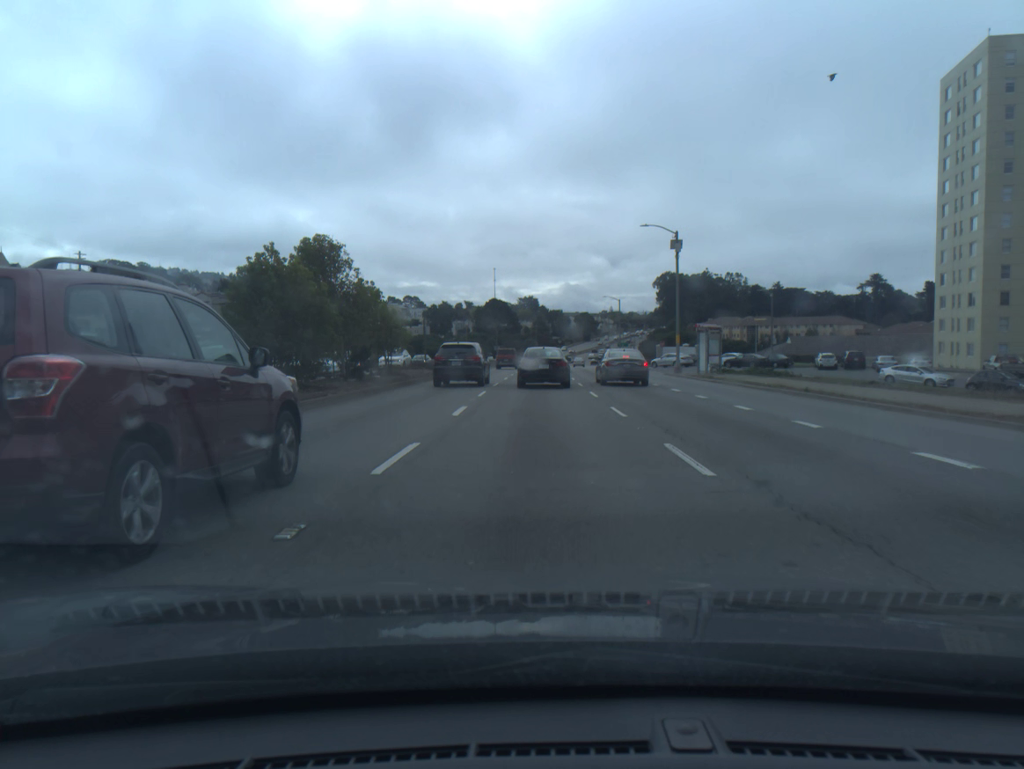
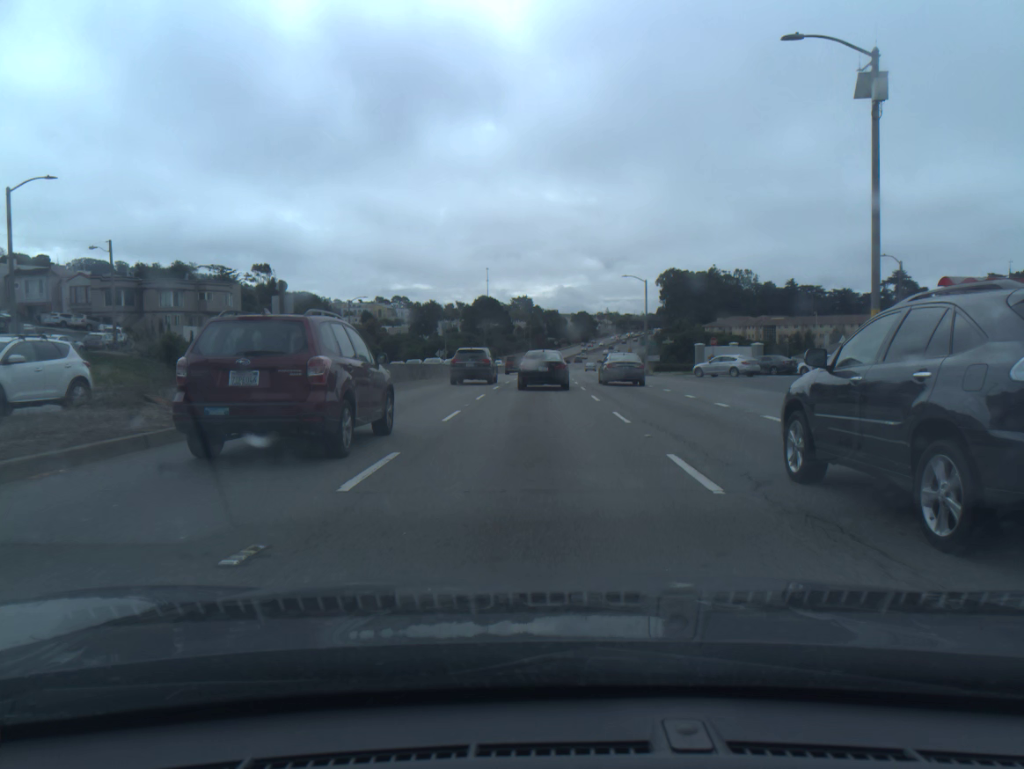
(+0.2, +30.6) m; 0°
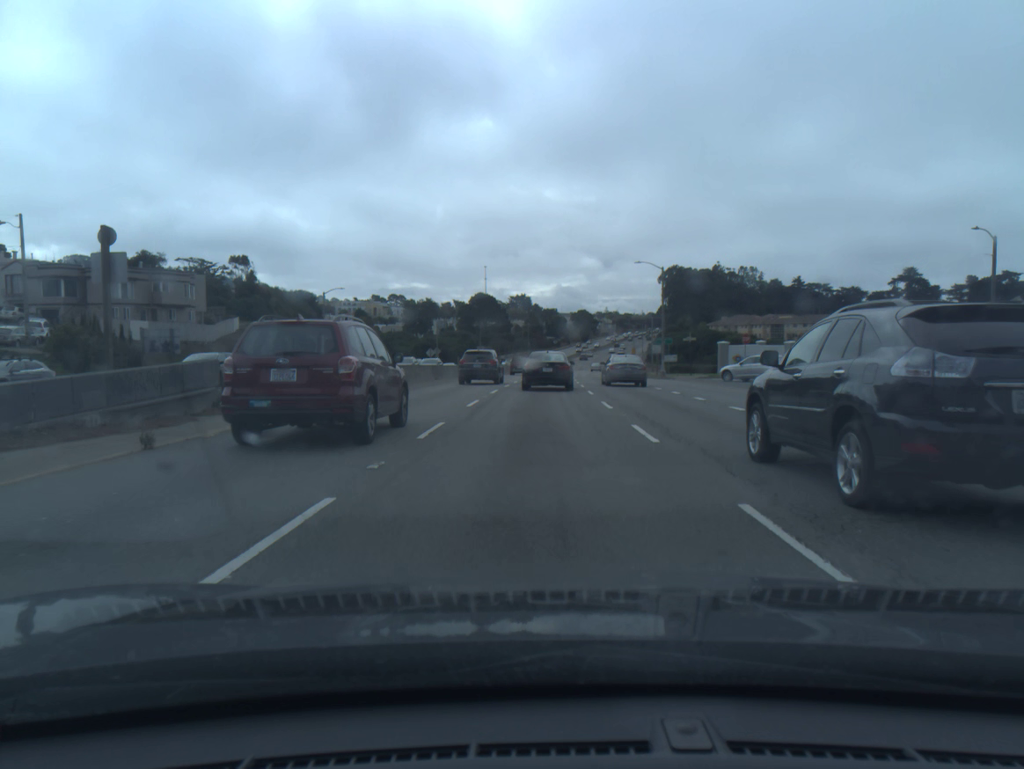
(0.0, +10.6) m; 0°
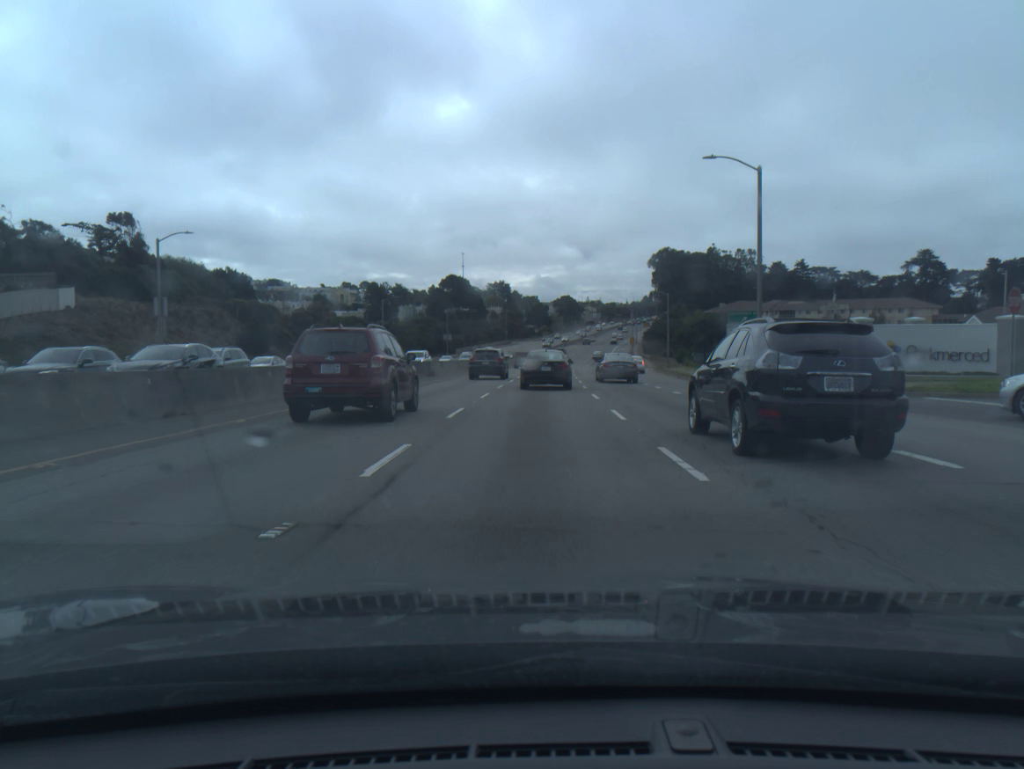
(+0.4, +32.9) m; +1°
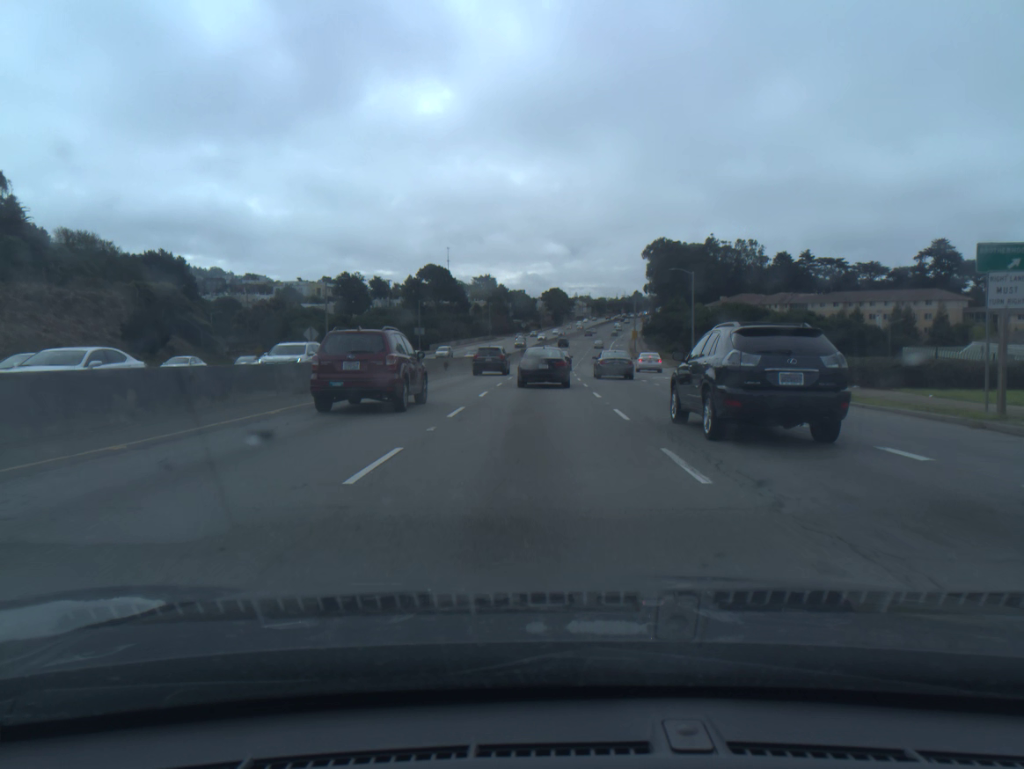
(+0.2, +22.5) m; +1°
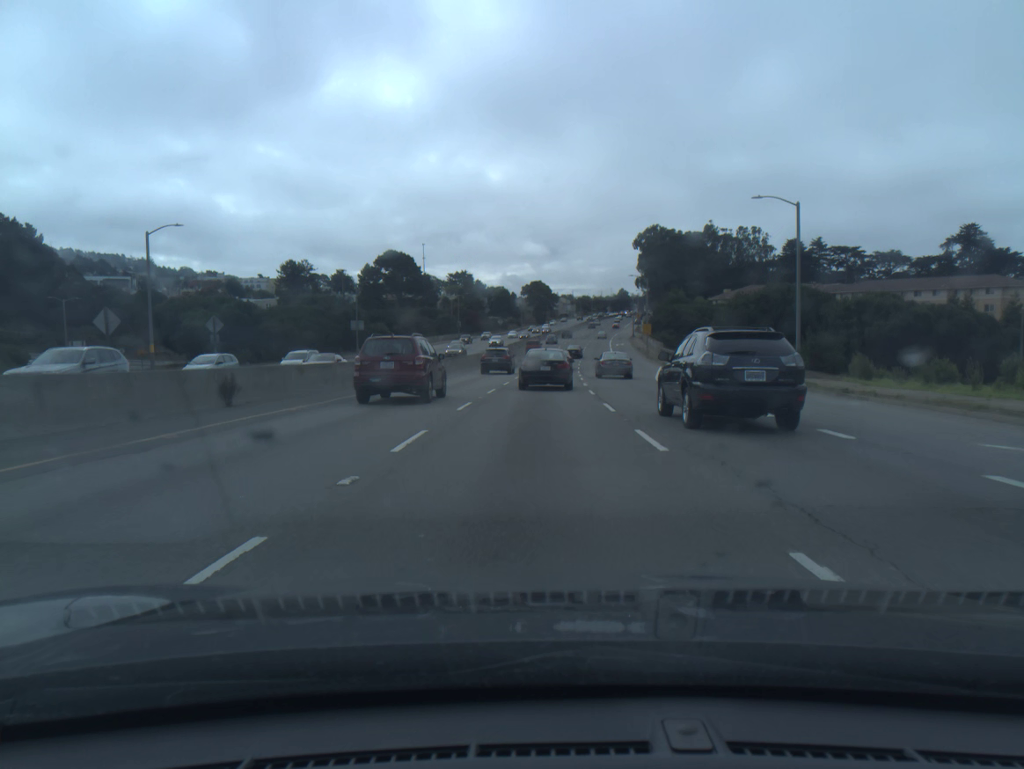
(+0.4, +34.7) m; +1°
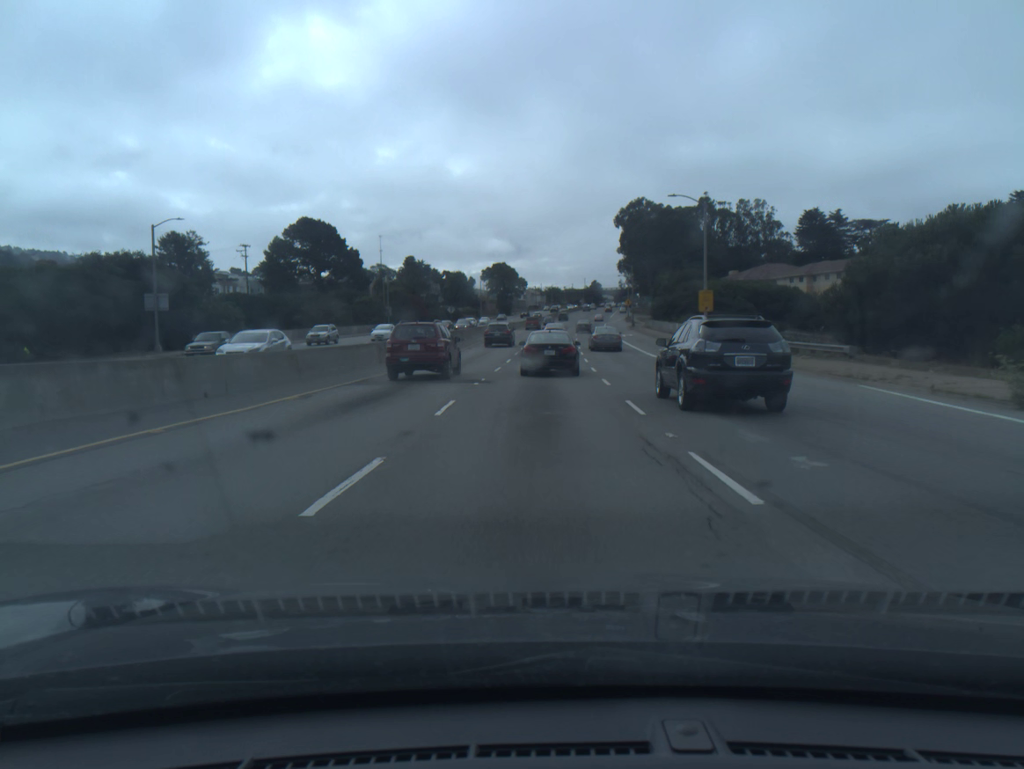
(+0.9, +48.0) m; +2°
